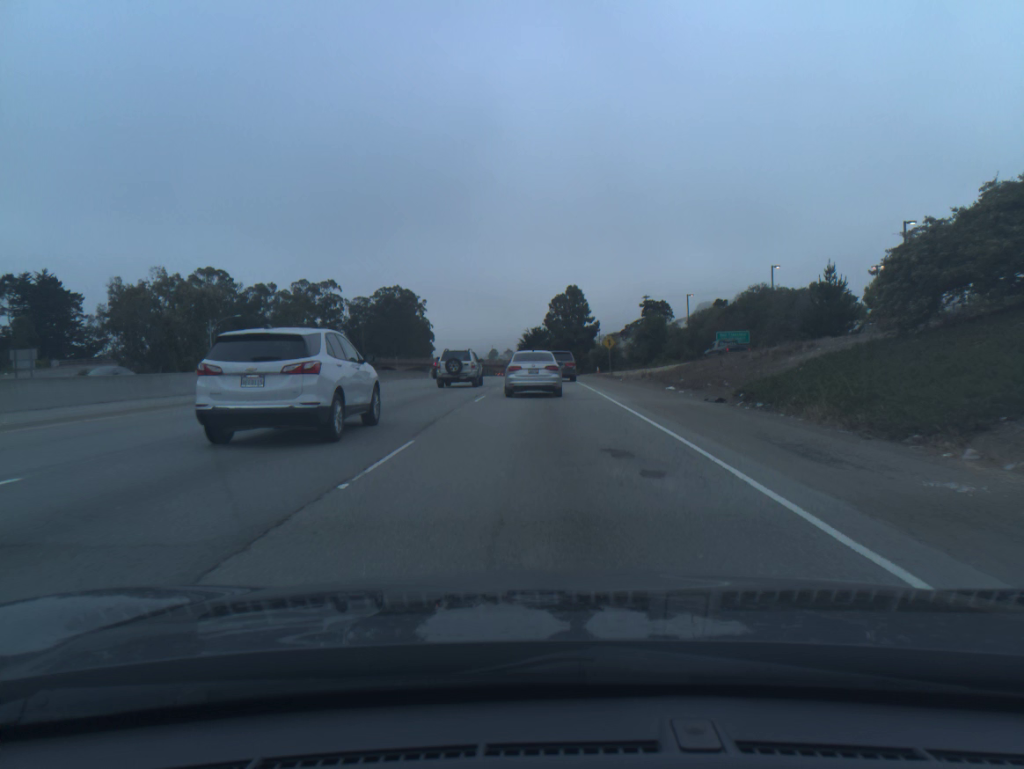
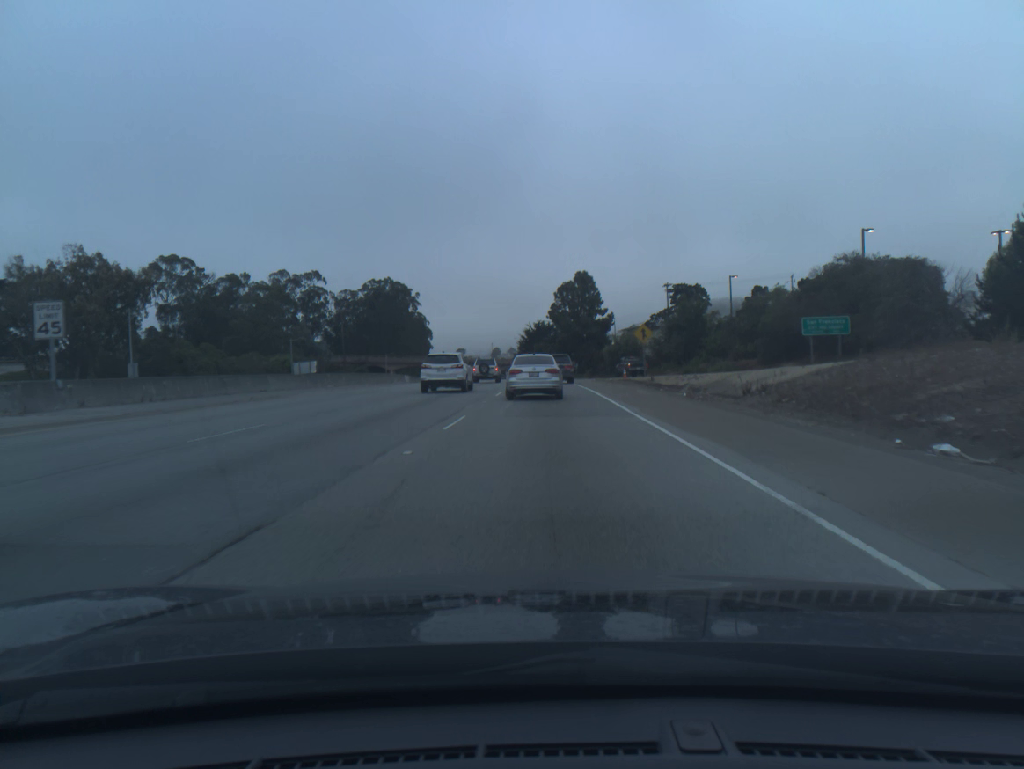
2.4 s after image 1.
(-0.2, +22.2) m; 0°
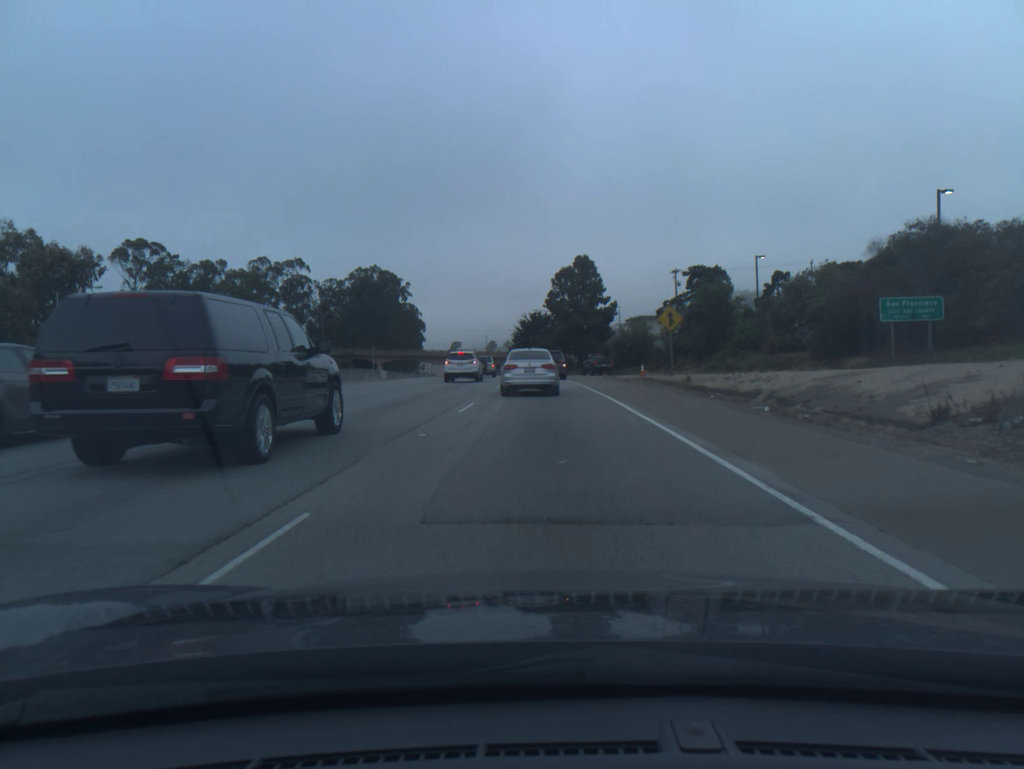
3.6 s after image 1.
(0.0, +11.4) m; 0°
